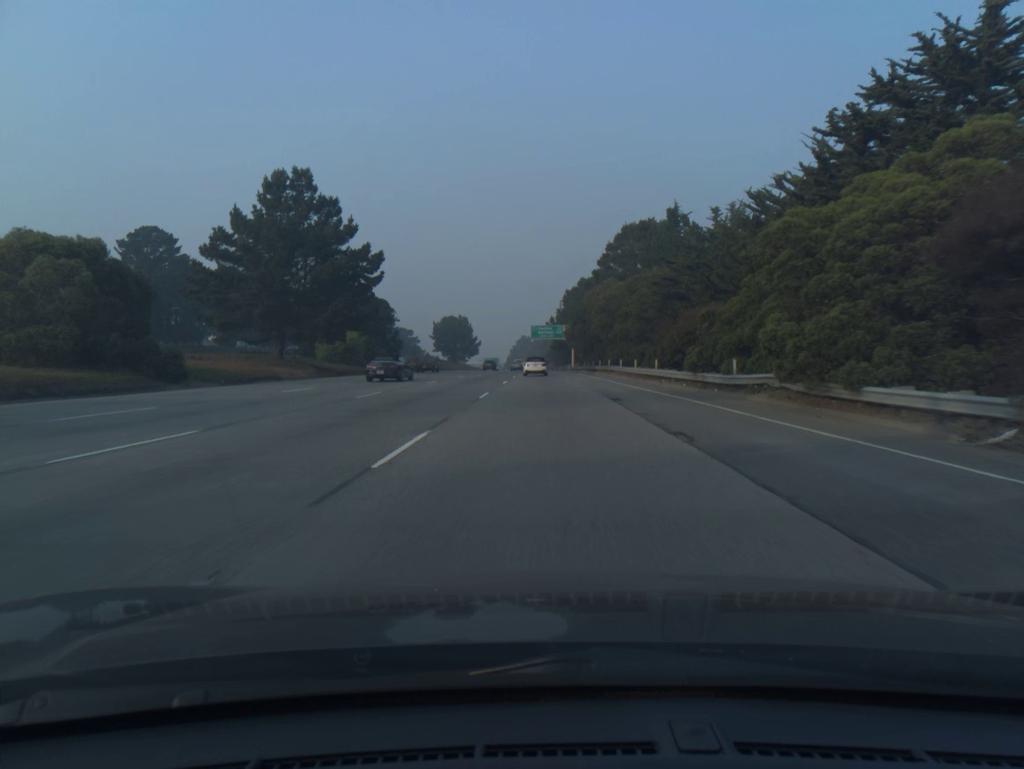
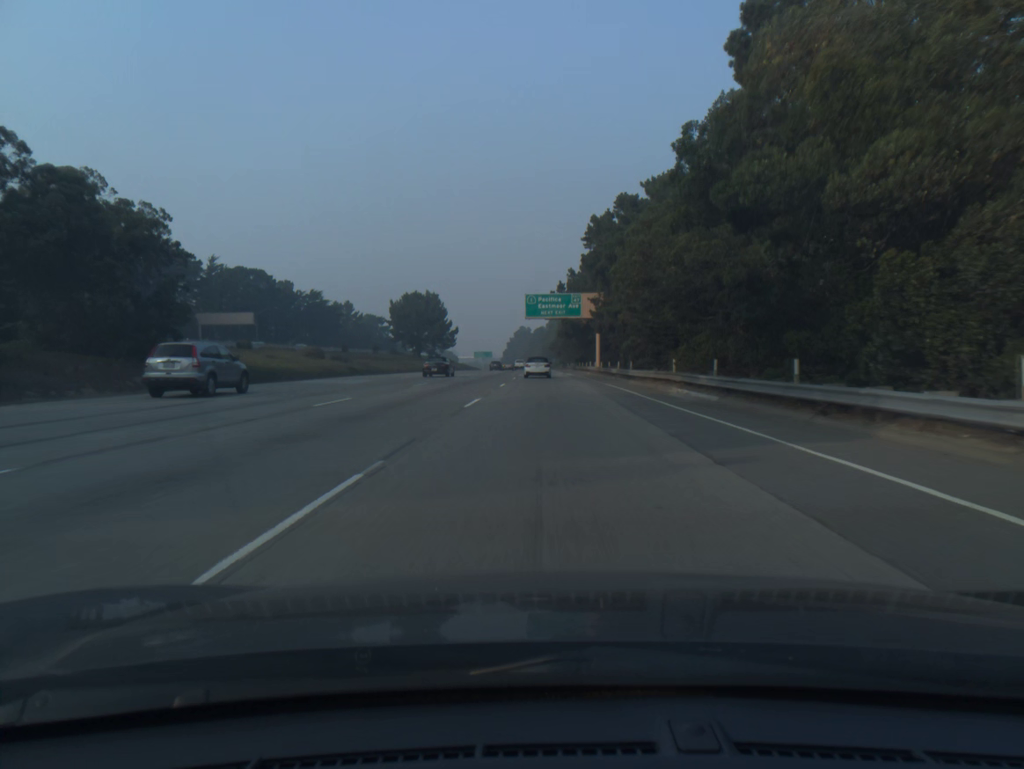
(-0.1, +62.8) m; 0°
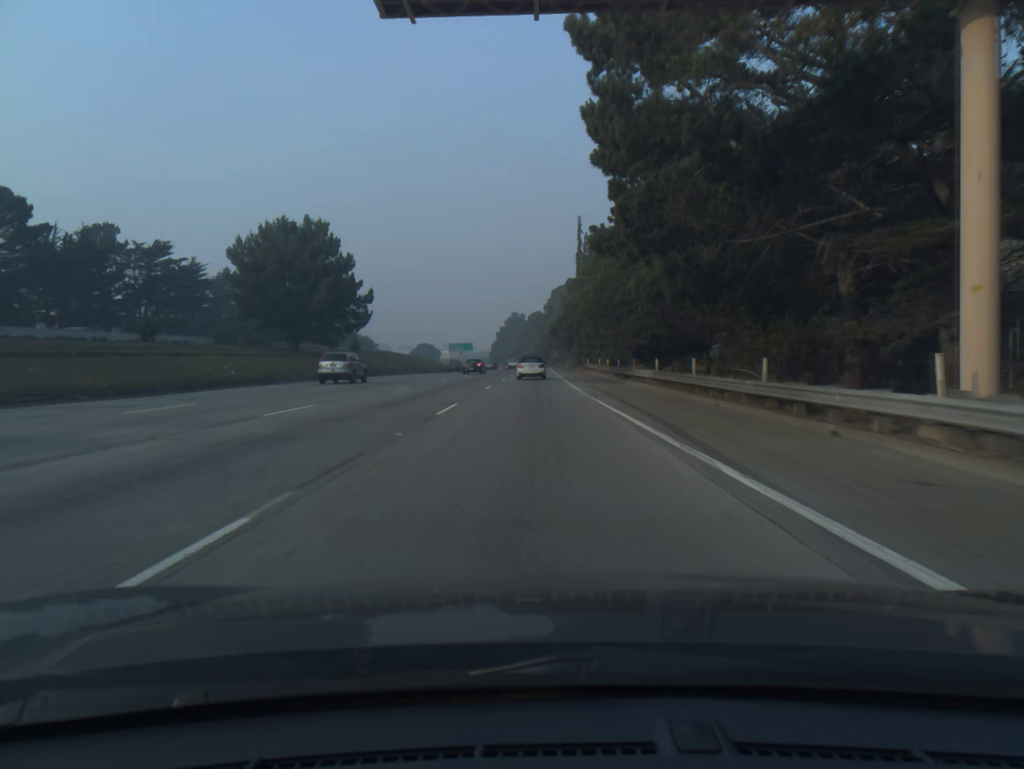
(+0.5, +75.4) m; 0°
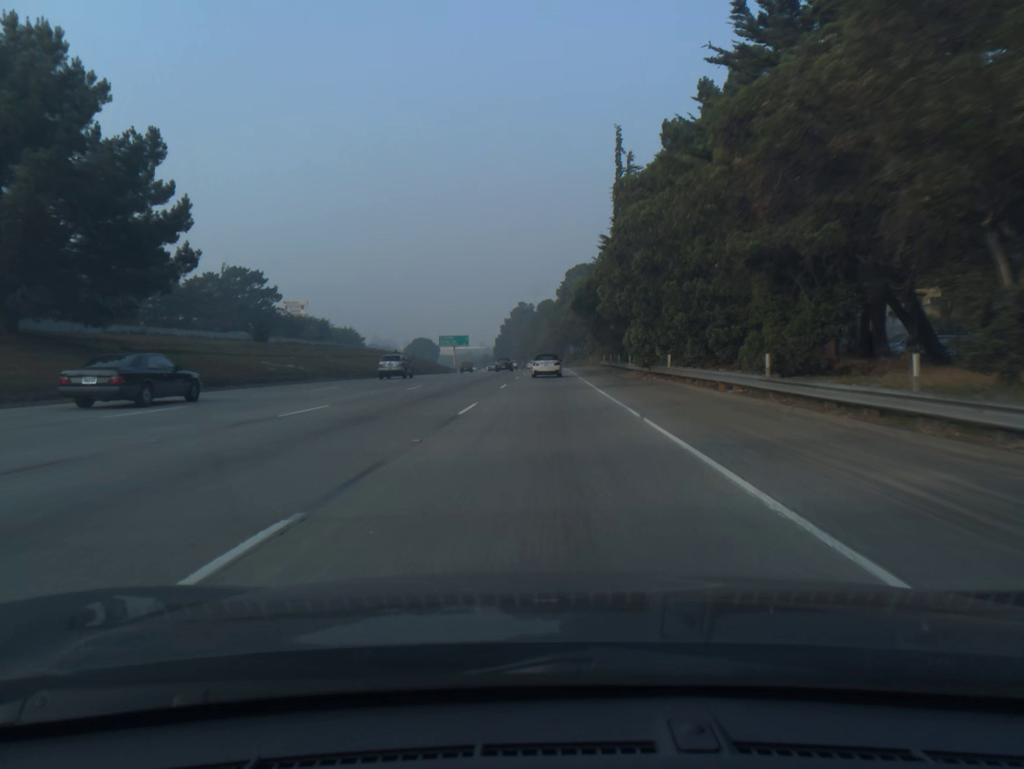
(-0.4, +44.2) m; -1°
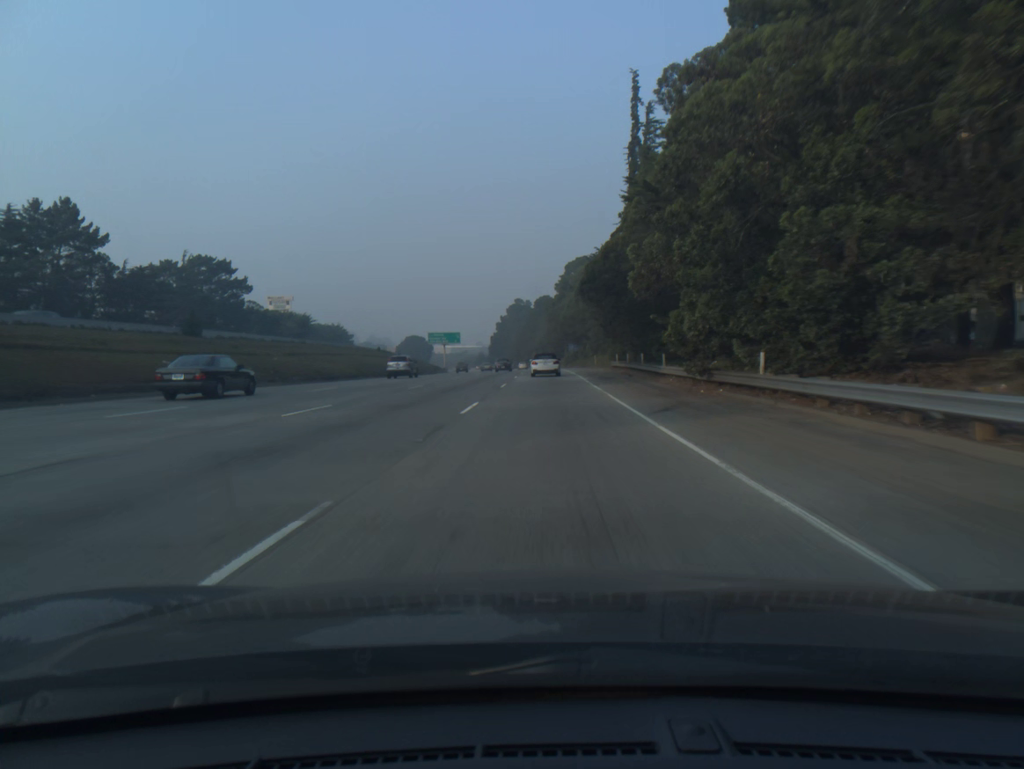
(0.0, +14.7) m; 0°
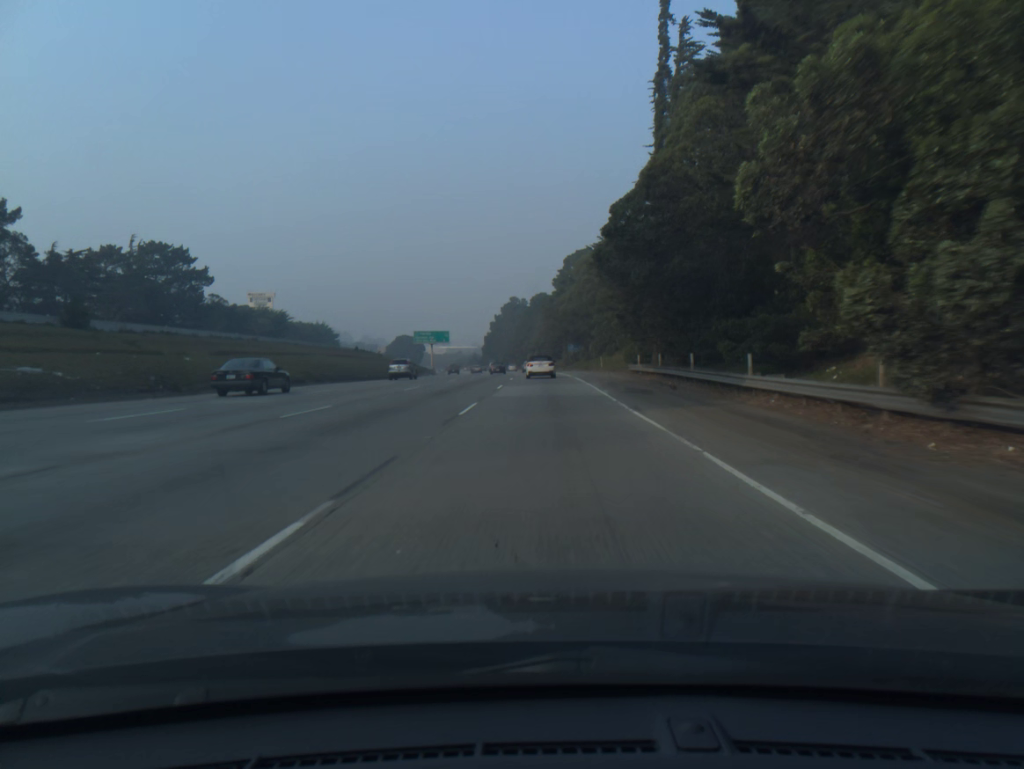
(0.0, +14.7) m; 0°
